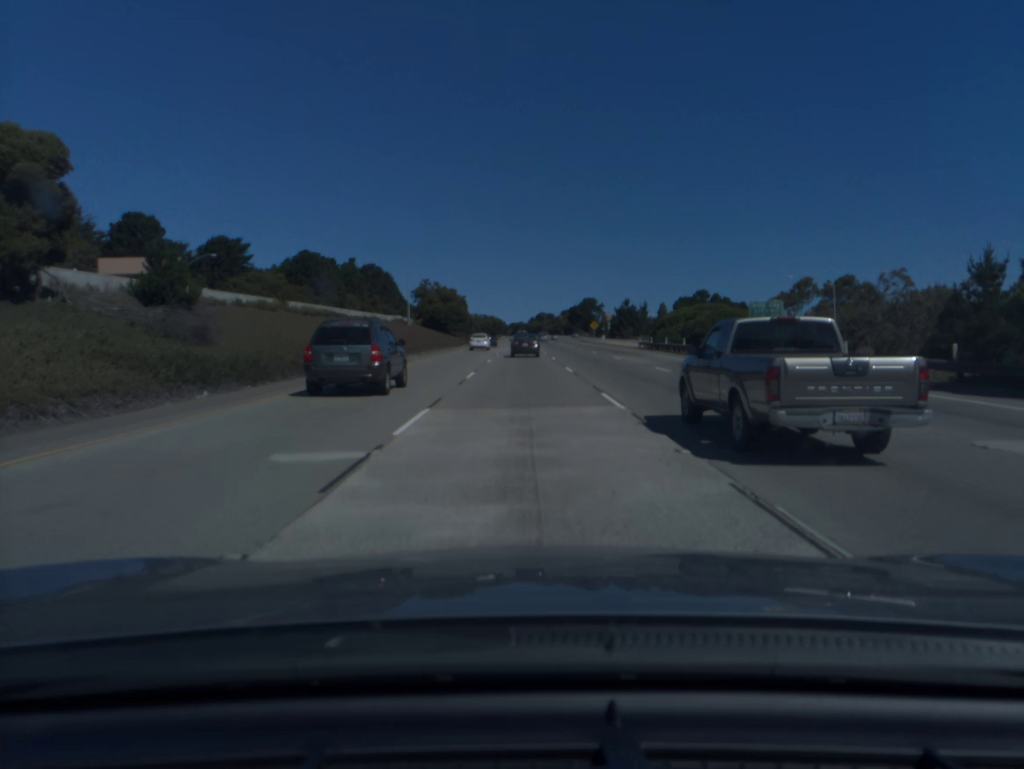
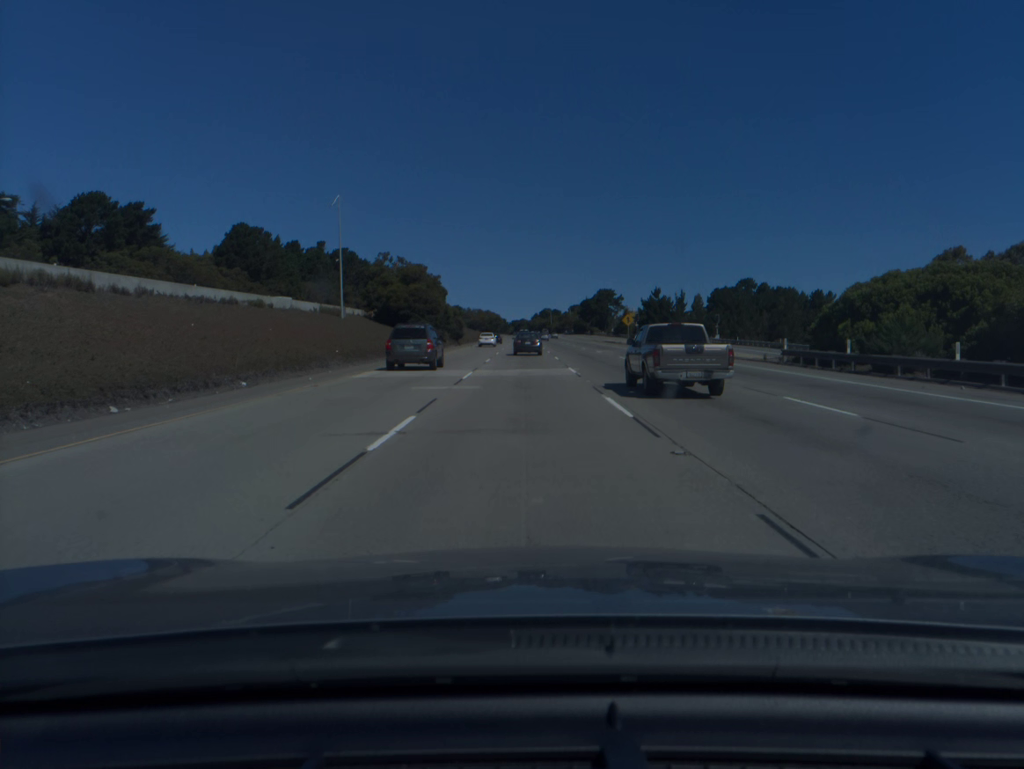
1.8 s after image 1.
(-0.1, +45.6) m; 0°
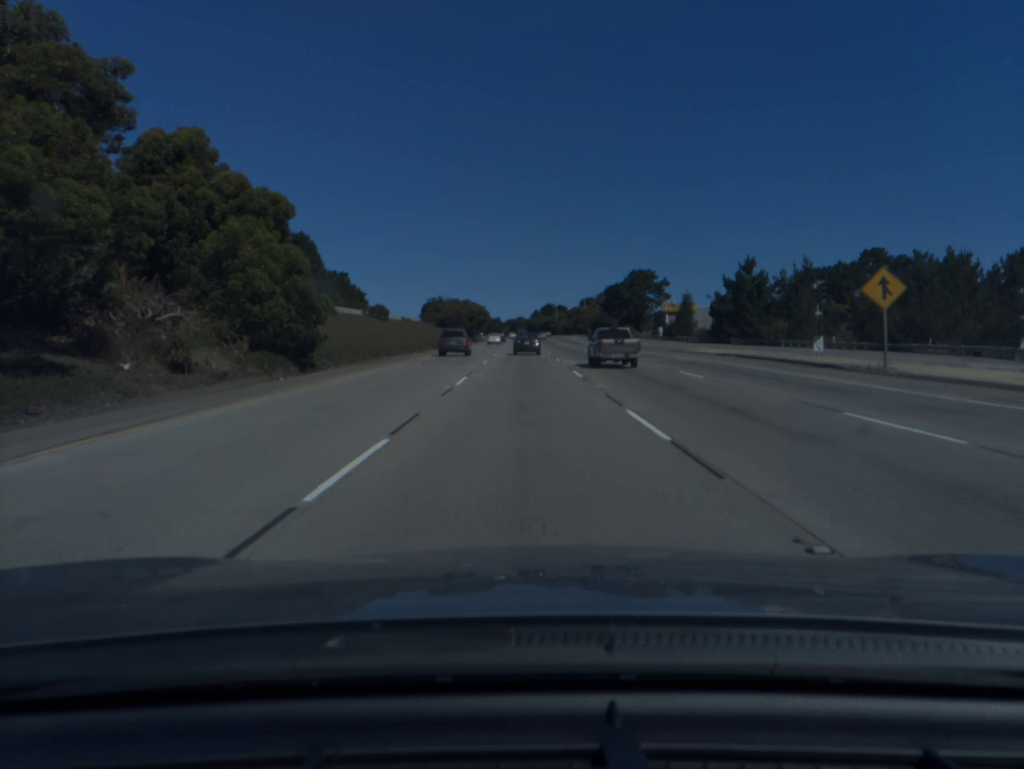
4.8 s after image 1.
(-0.1, +76.0) m; 0°
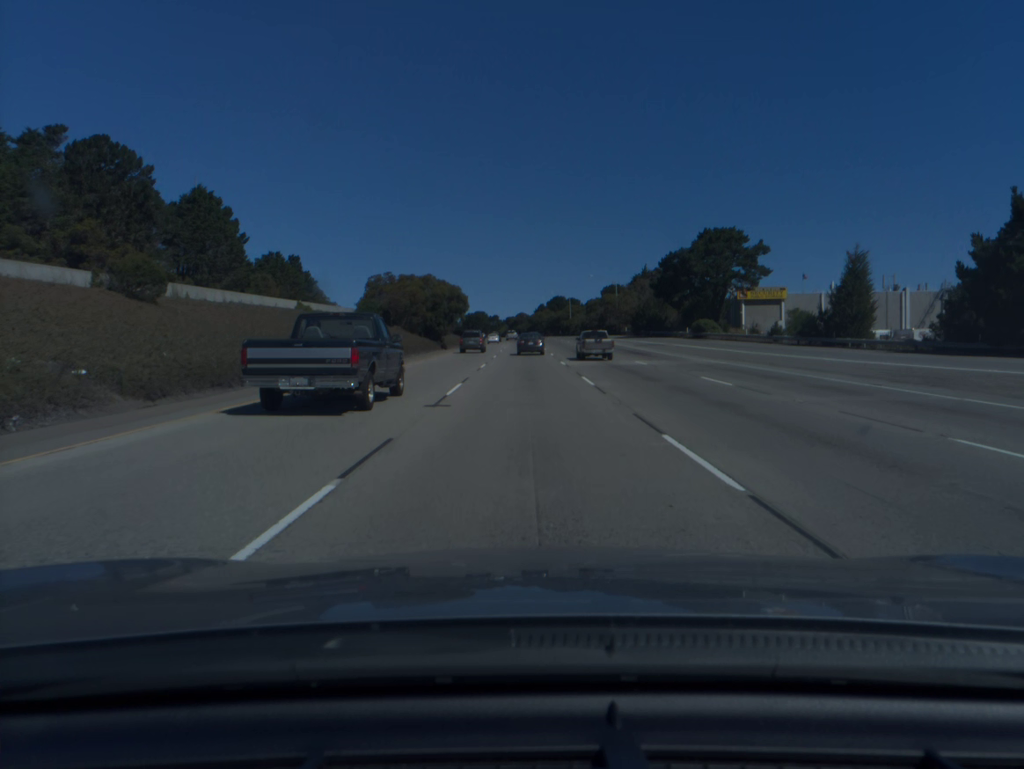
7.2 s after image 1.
(-0.1, +61.4) m; 0°
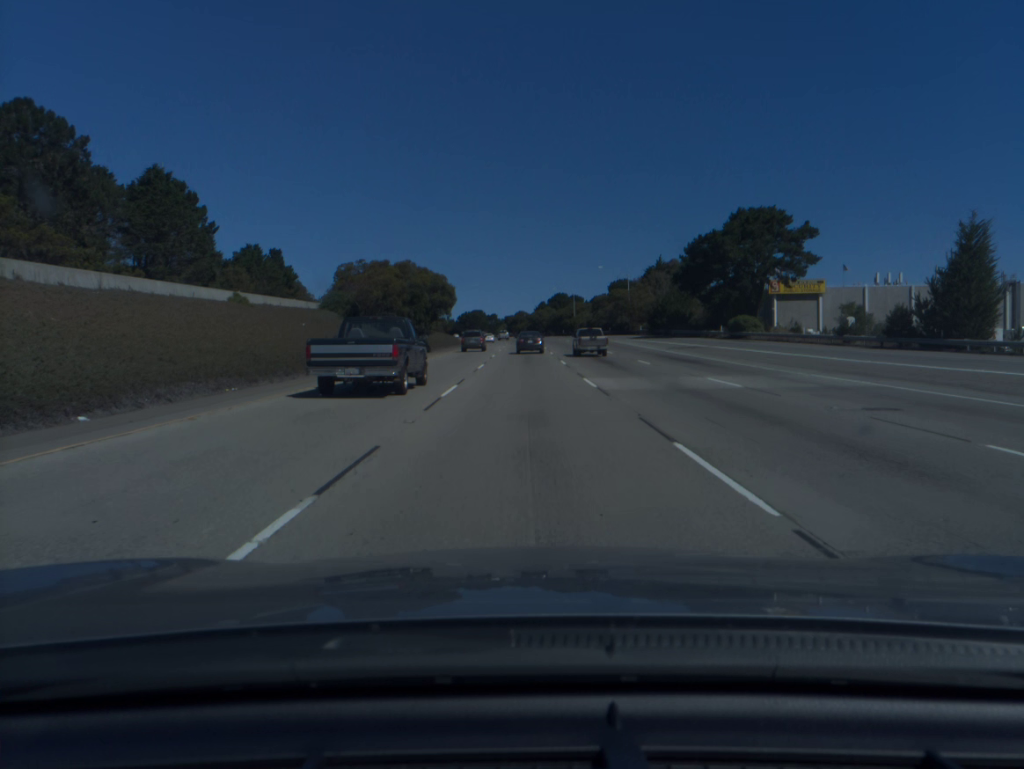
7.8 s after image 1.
(0.0, +15.5) m; 0°
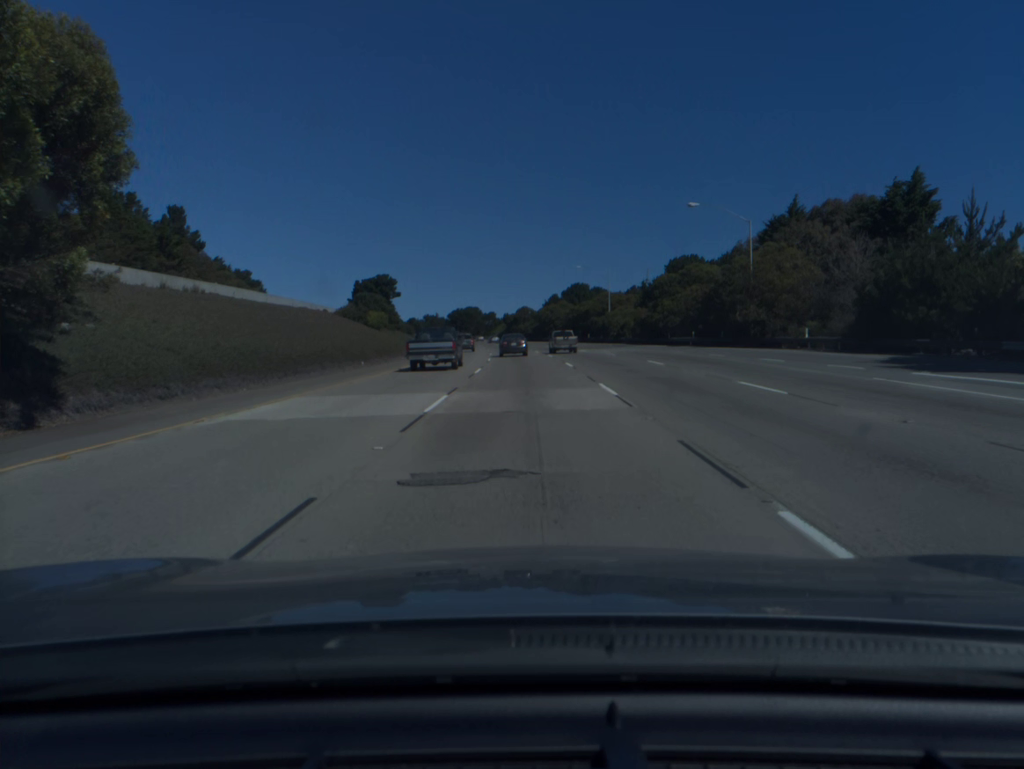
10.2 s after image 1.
(-0.1, +61.9) m; 0°
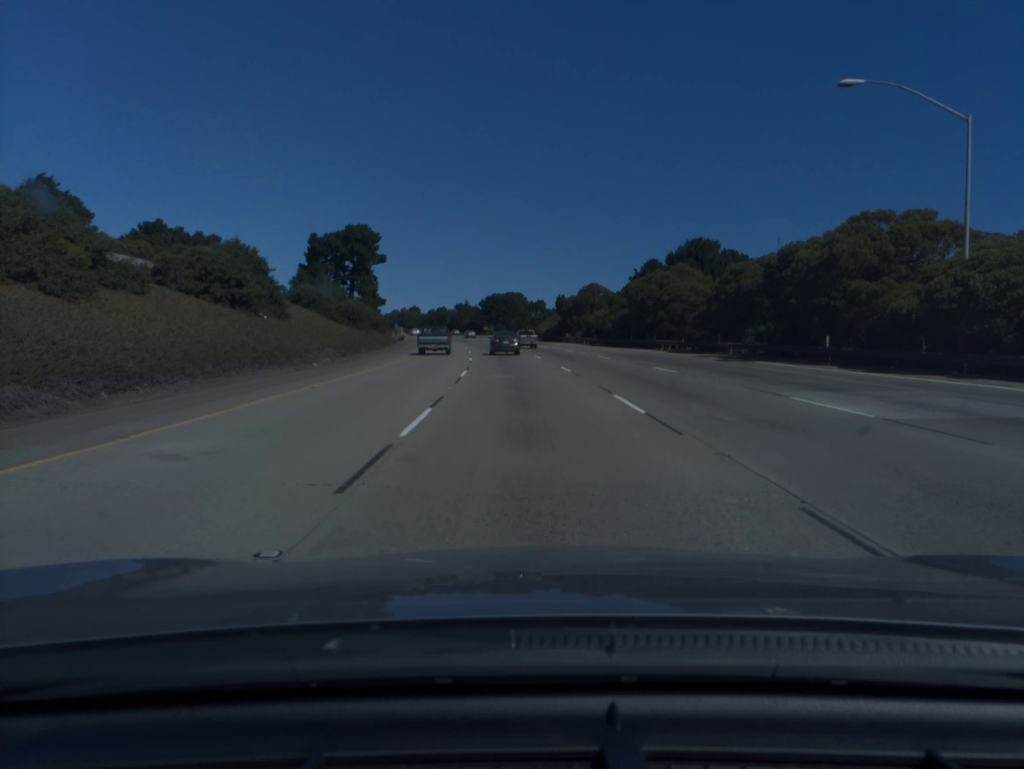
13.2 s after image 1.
(-1.8, +76.8) m; -4°
